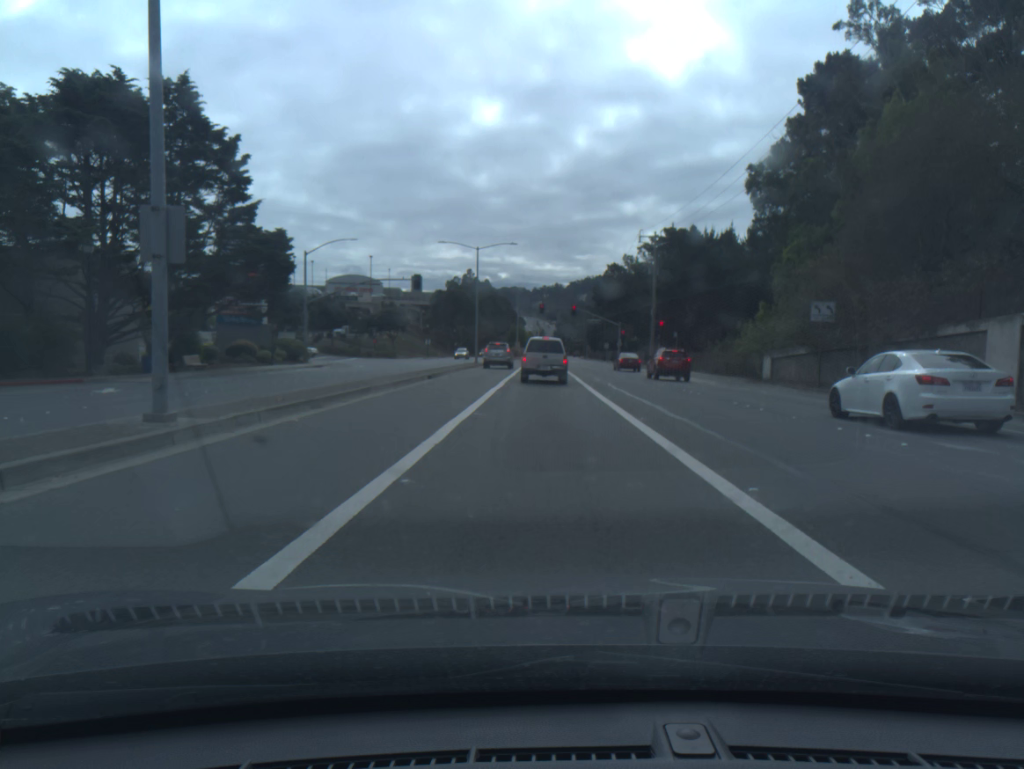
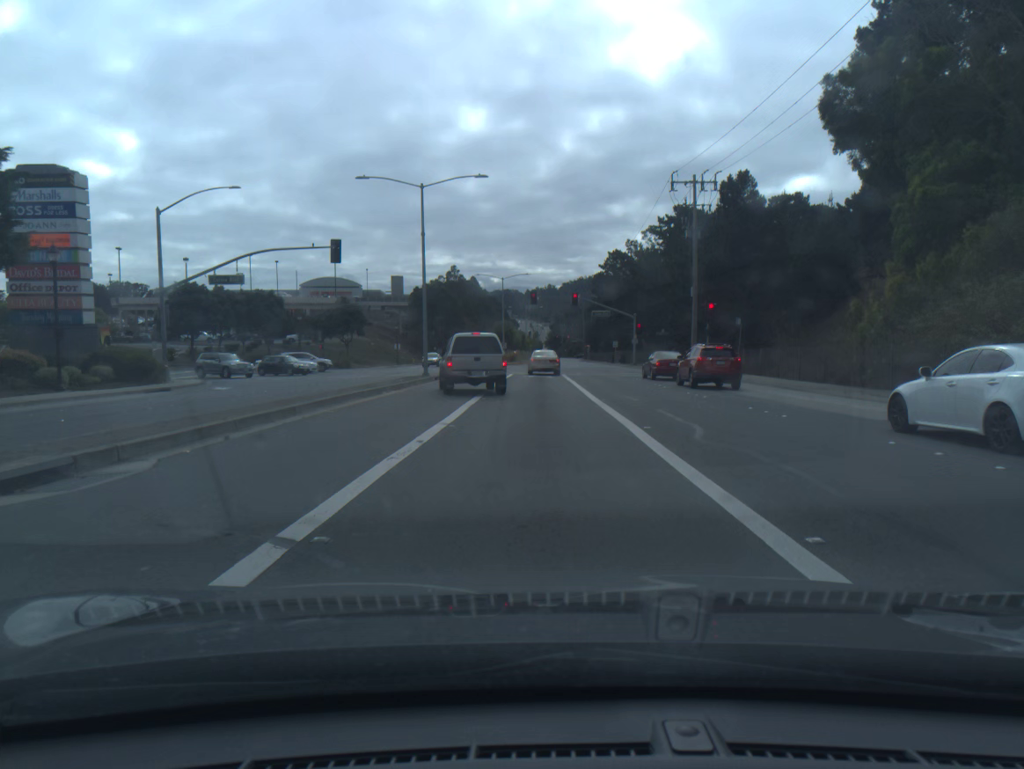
(+0.2, +25.0) m; 0°
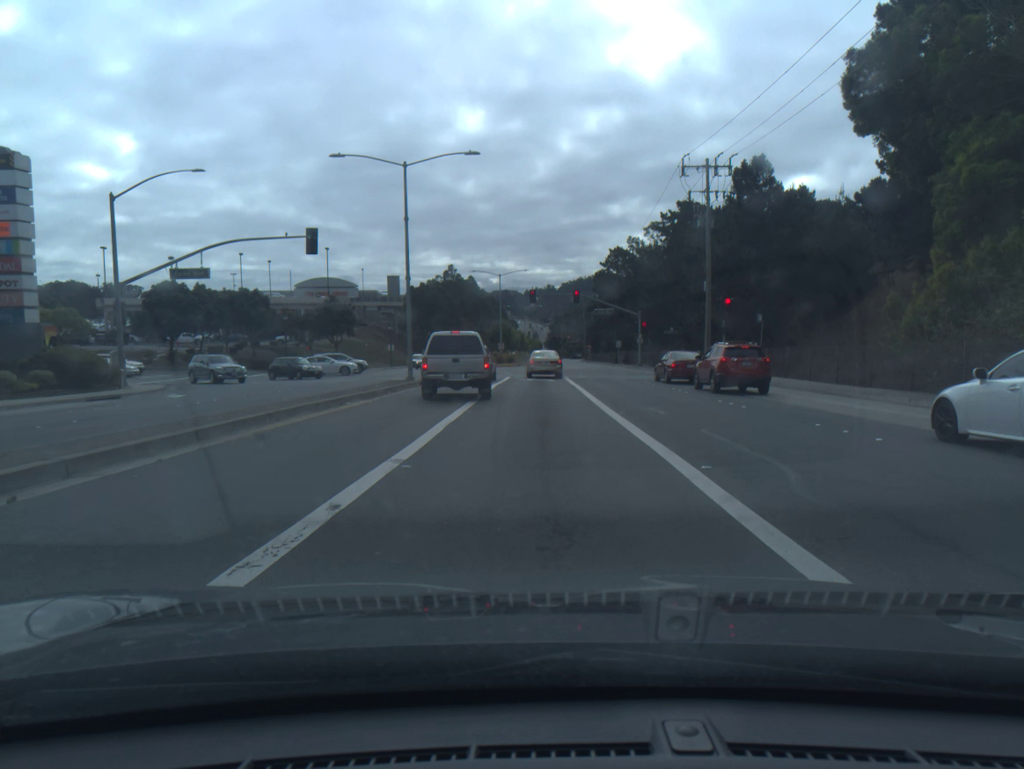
(0.0, +4.4) m; 0°
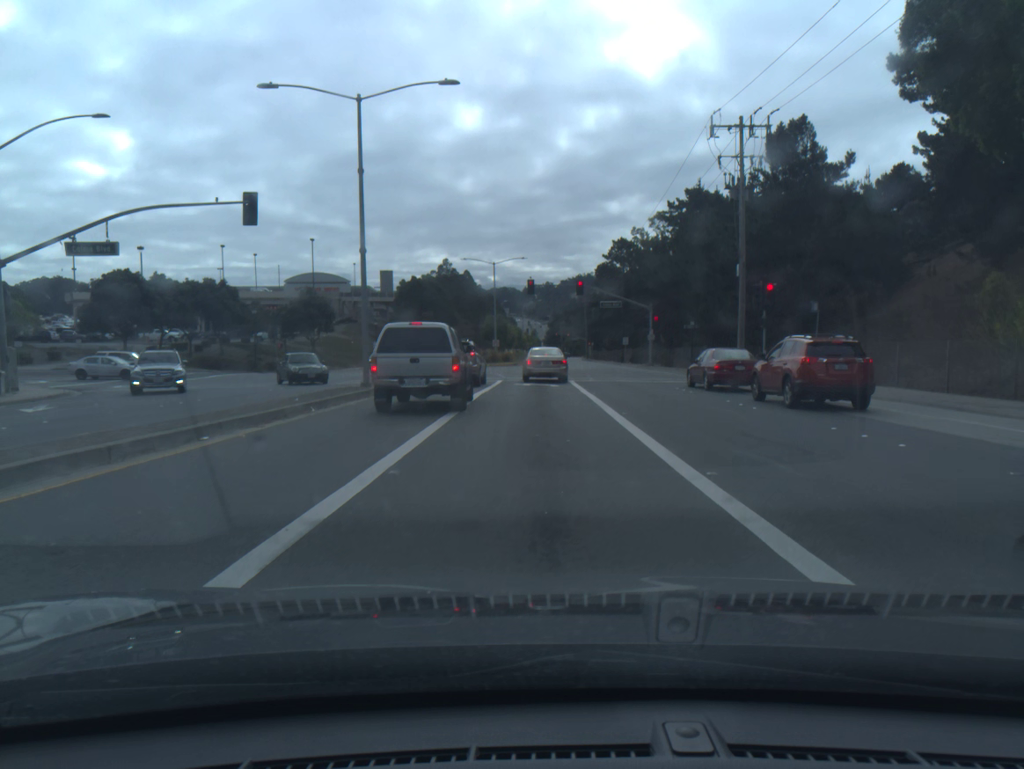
(0.0, +8.2) m; 0°
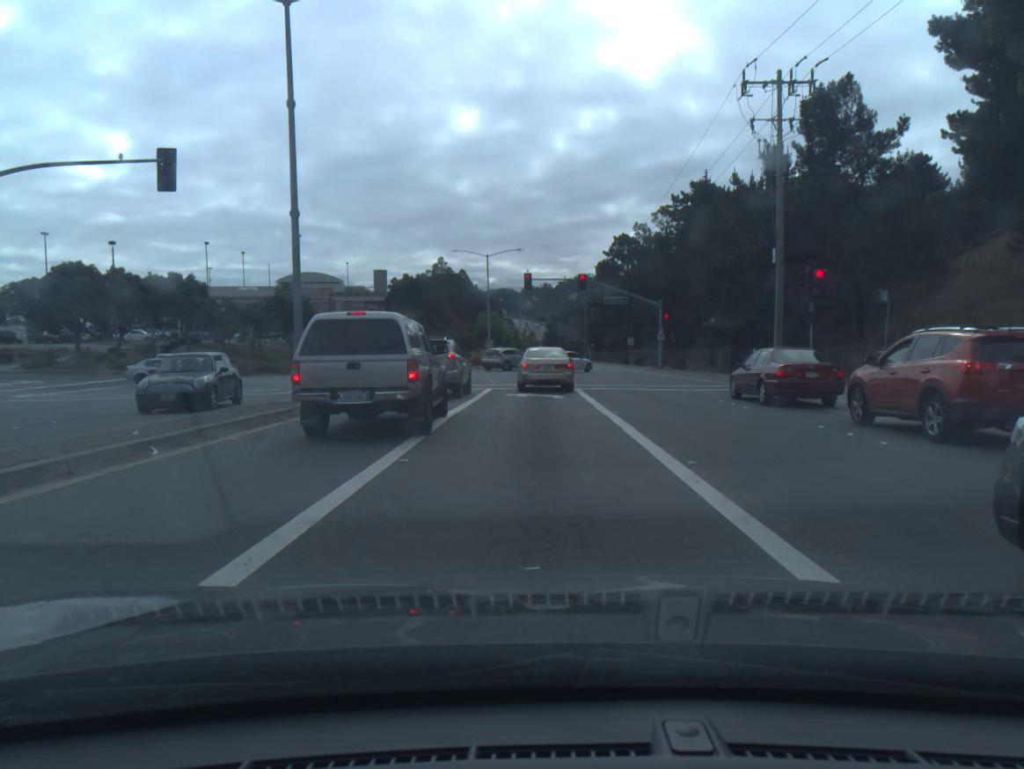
(0.0, +6.9) m; 0°
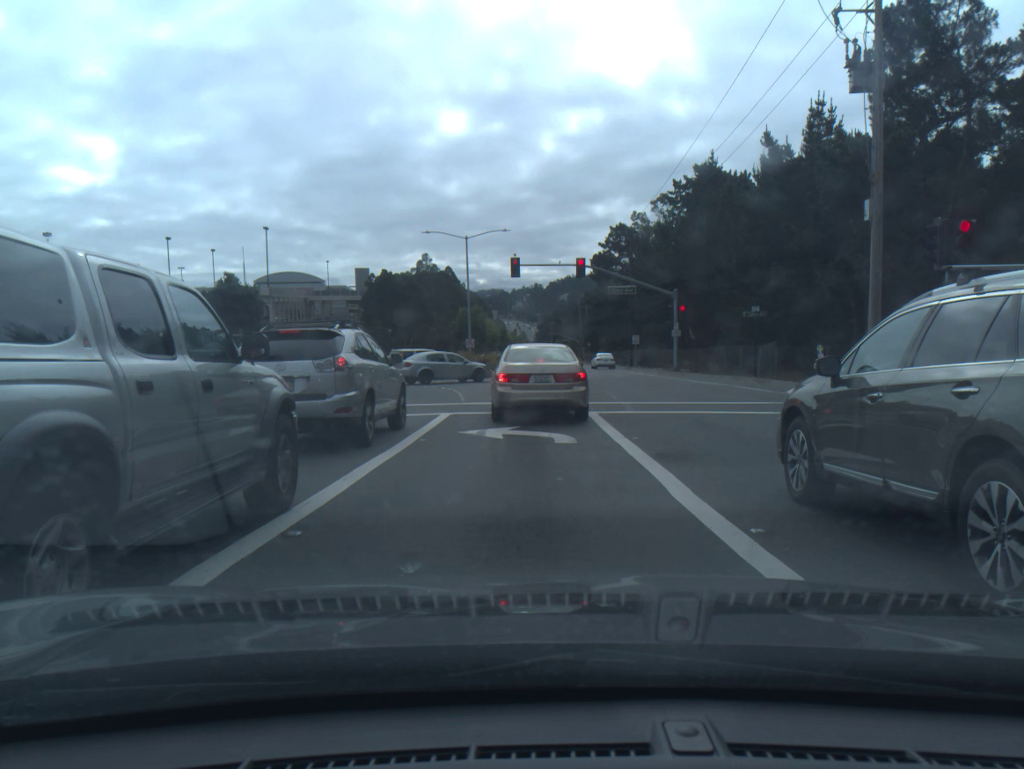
(+0.1, +10.8) m; 0°
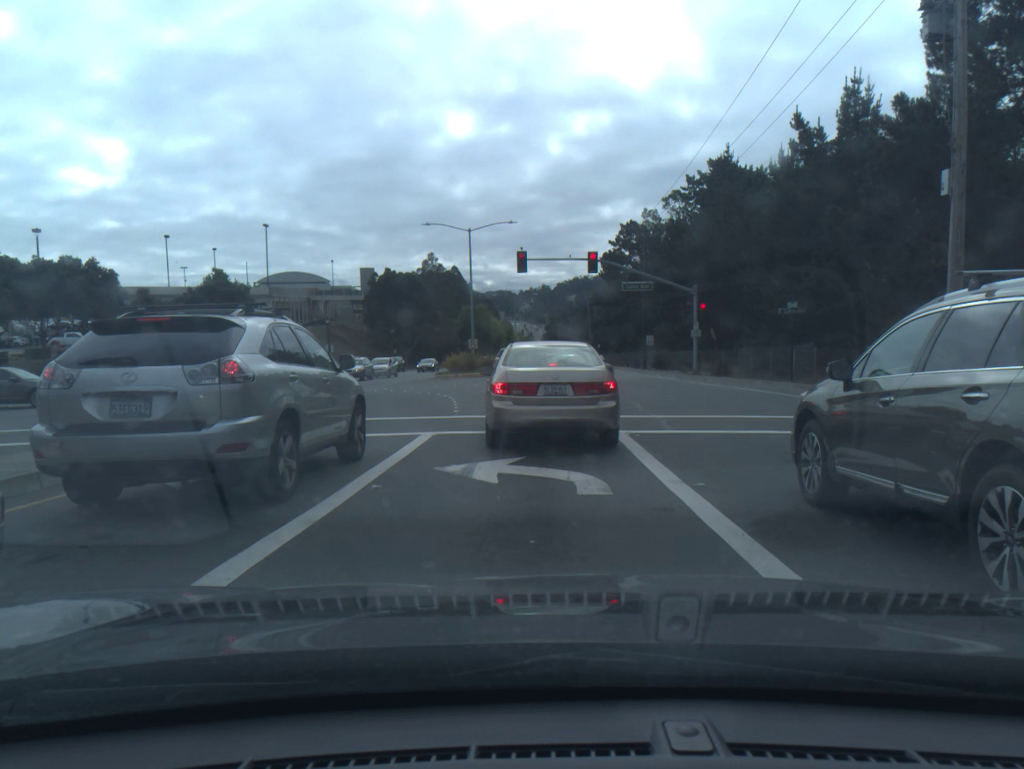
(0.0, +3.9) m; -1°
